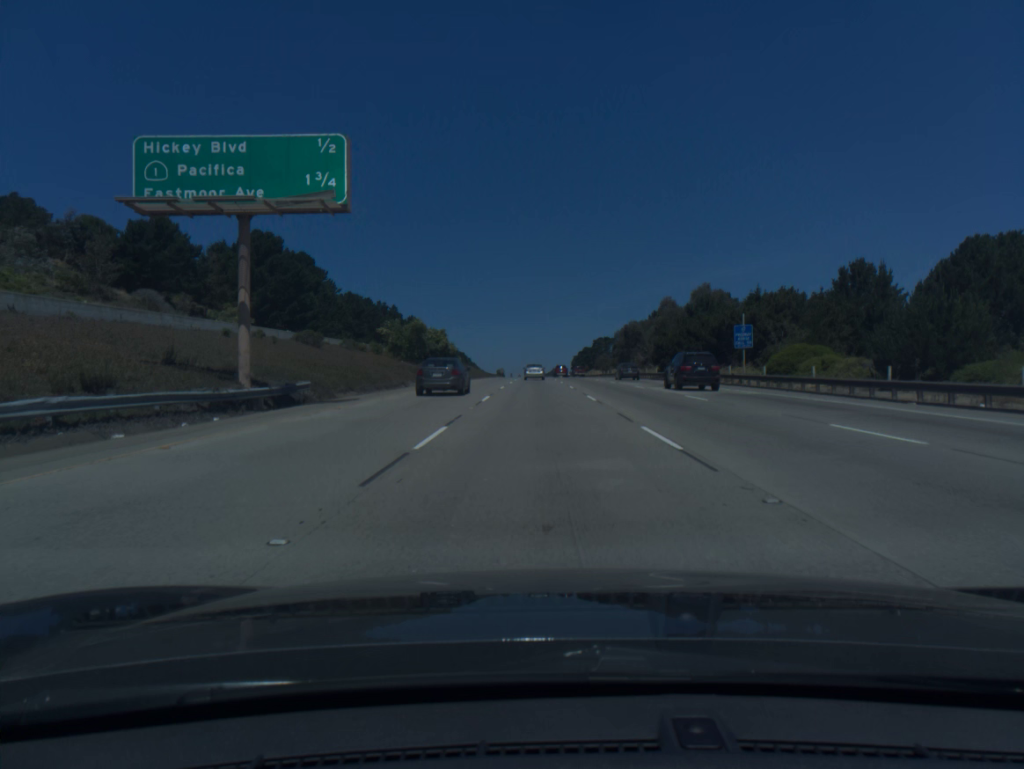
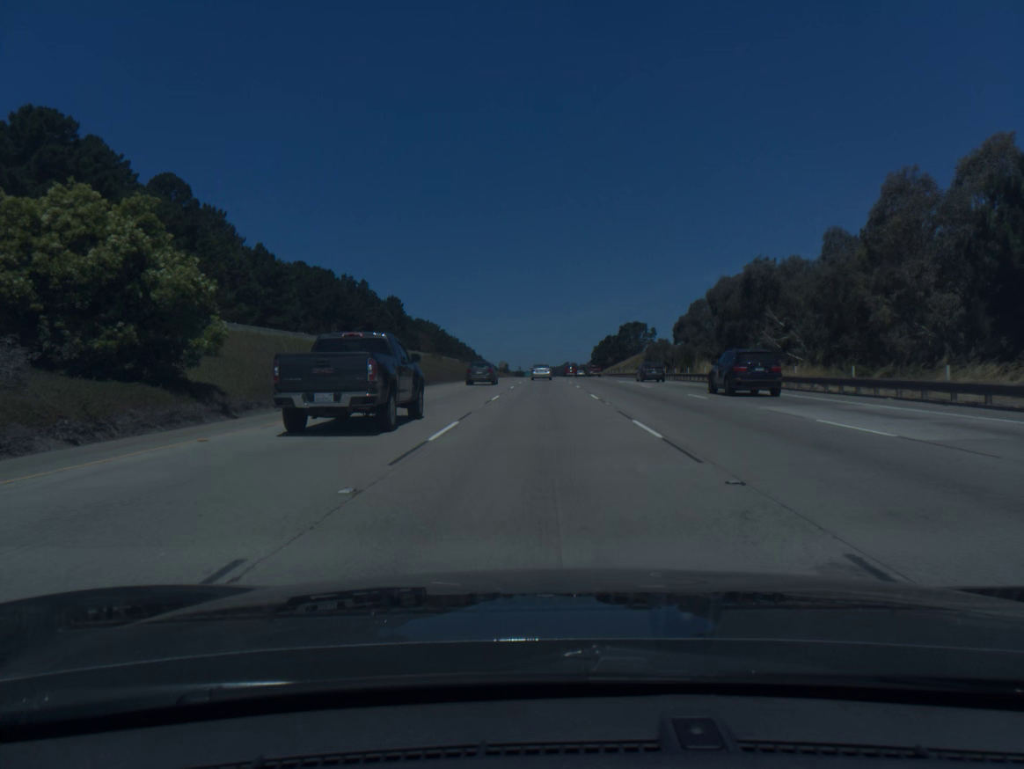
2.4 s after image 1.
(-0.5, +71.7) m; -1°
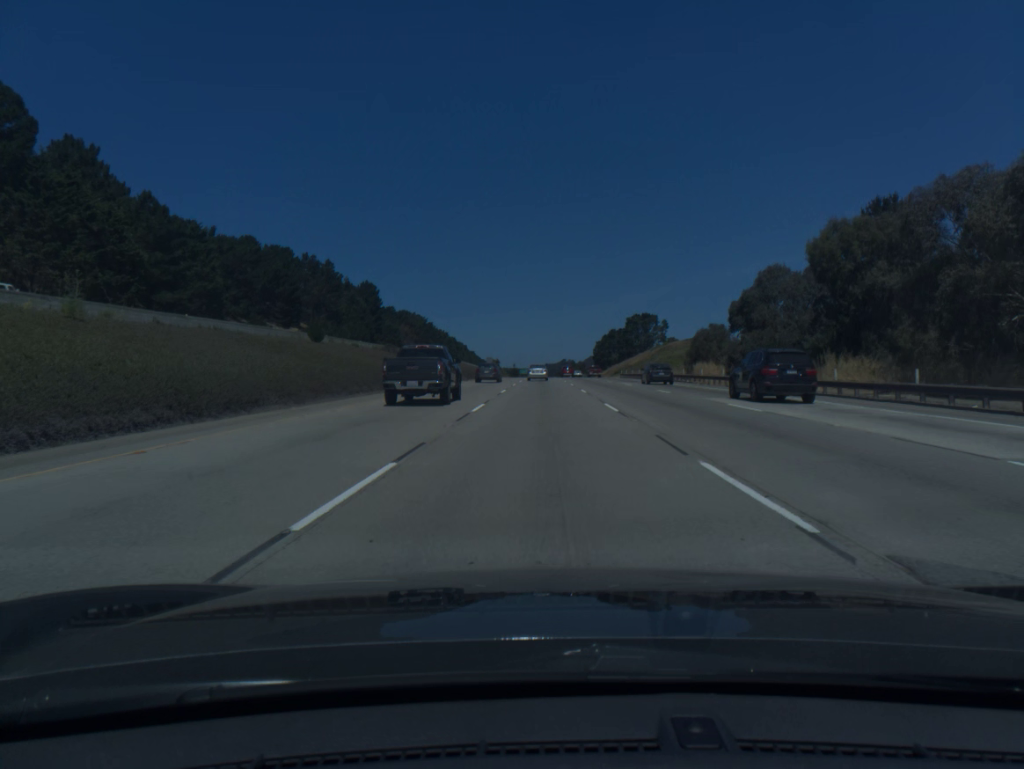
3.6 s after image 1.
(+0.1, +36.1) m; 0°
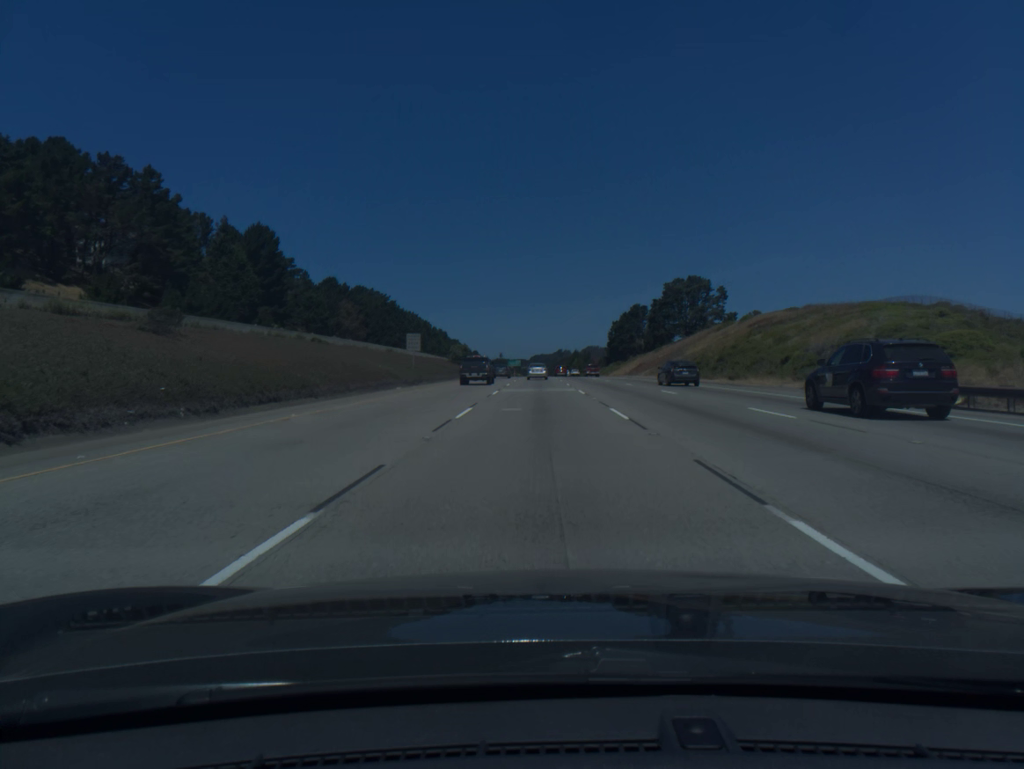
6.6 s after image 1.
(+0.1, +90.8) m; 0°
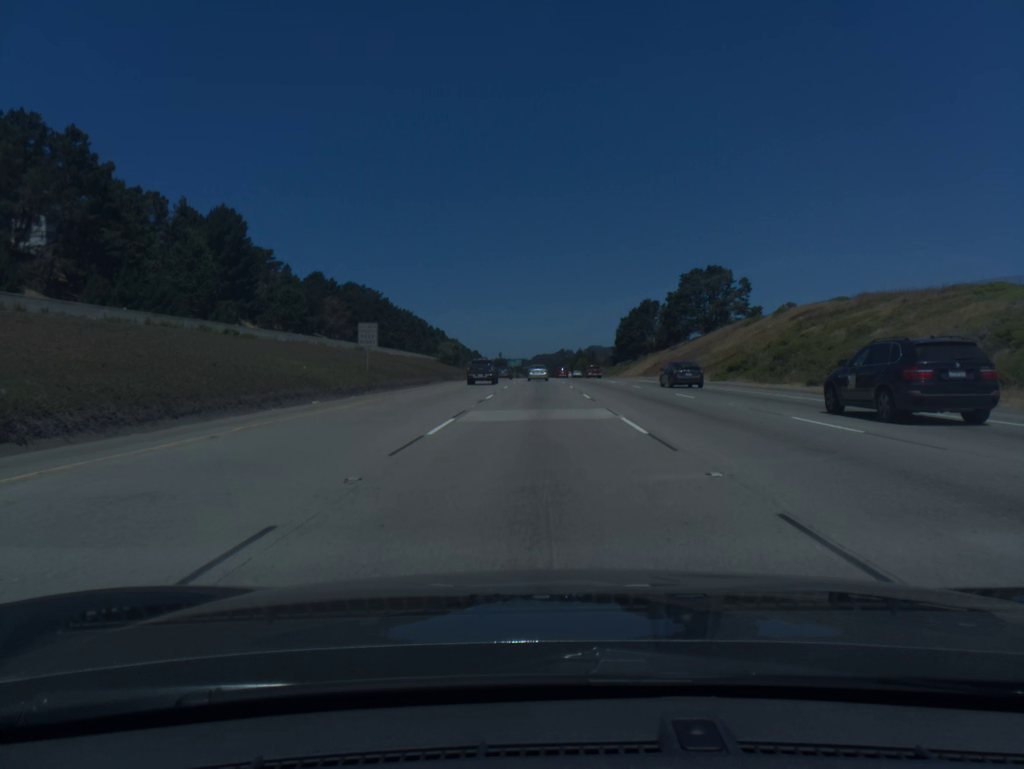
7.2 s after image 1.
(0.0, +18.3) m; 0°
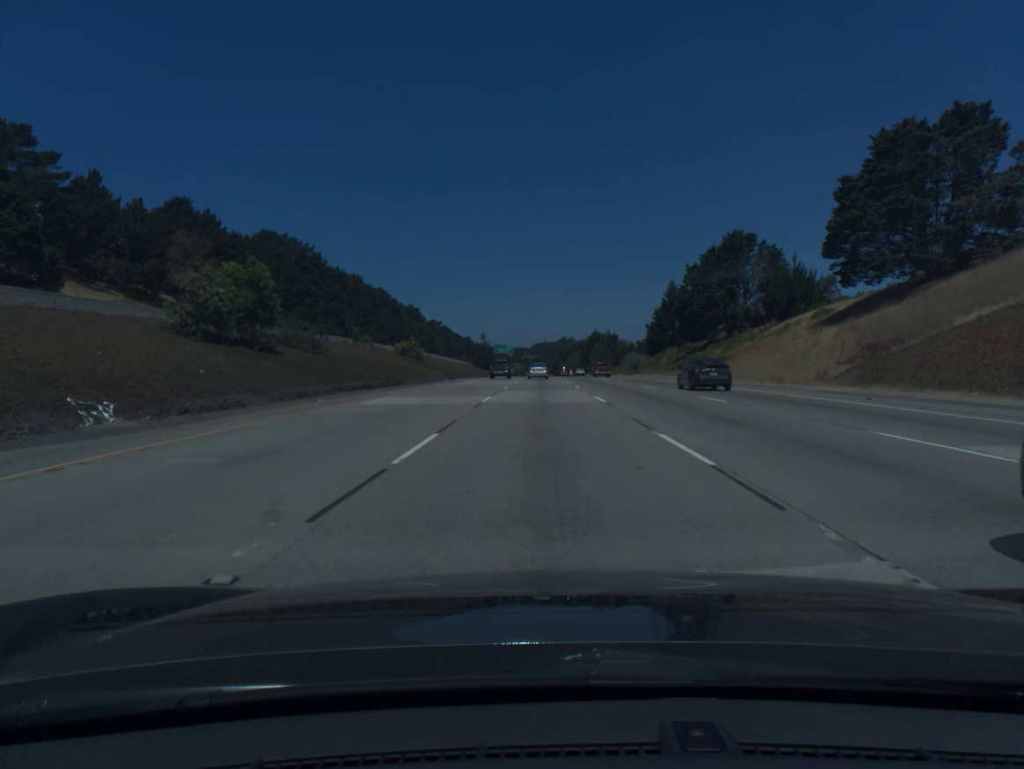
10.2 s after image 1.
(-0.4, +91.9) m; 0°
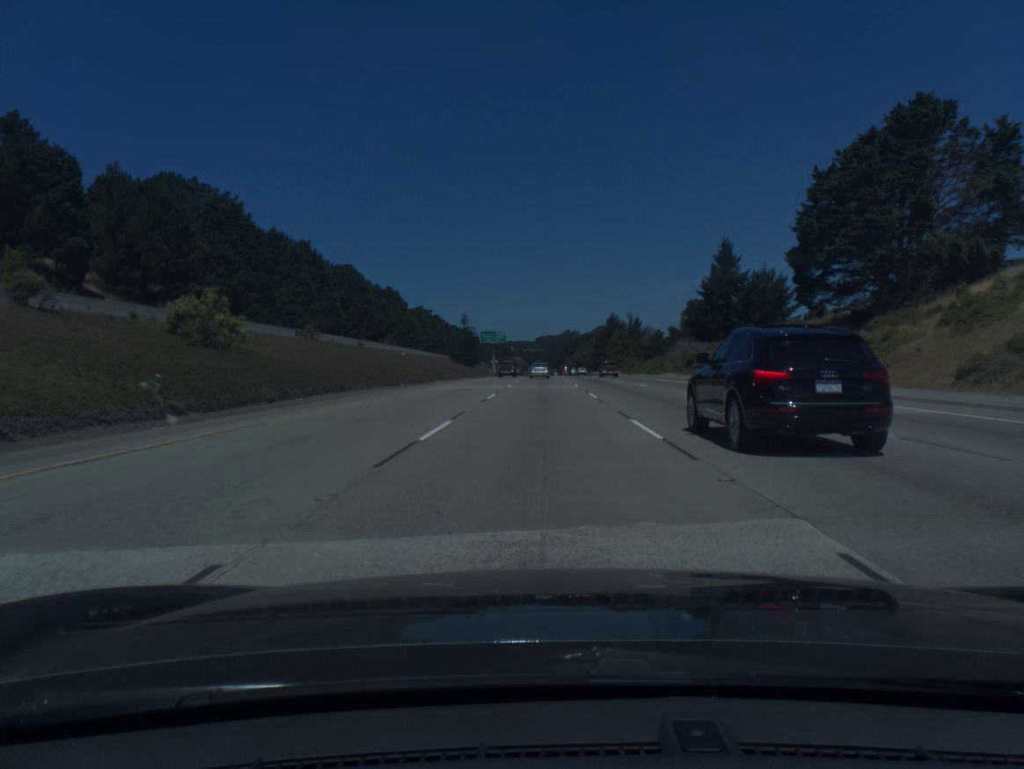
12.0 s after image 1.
(+0.1, +55.6) m; 0°
